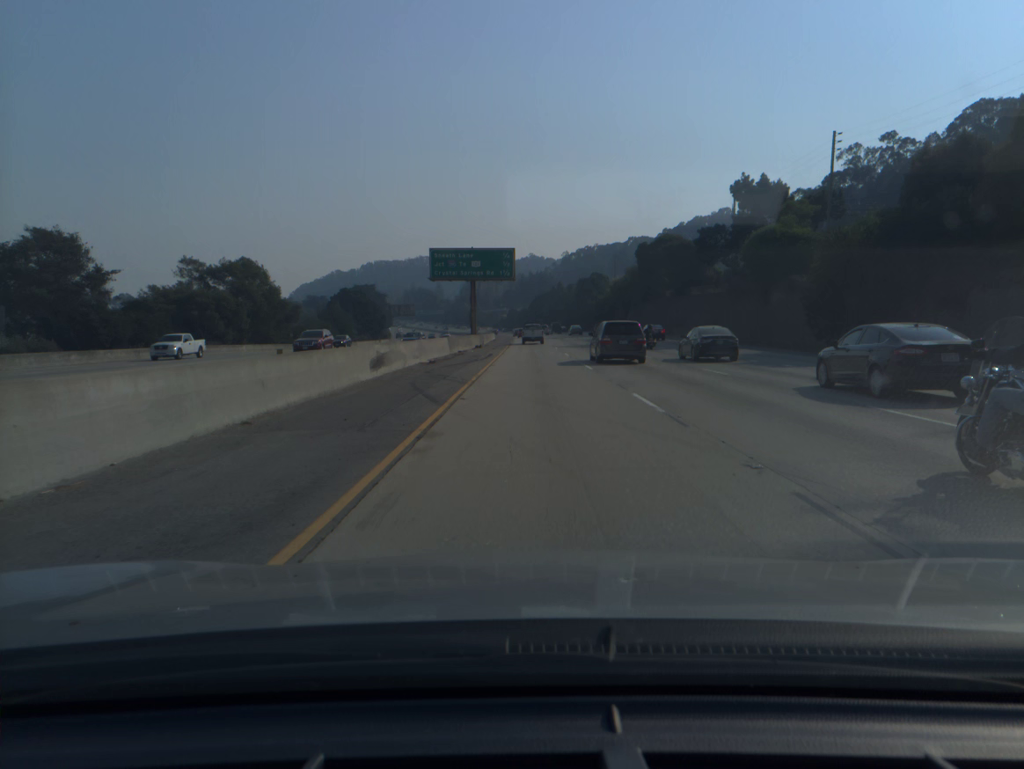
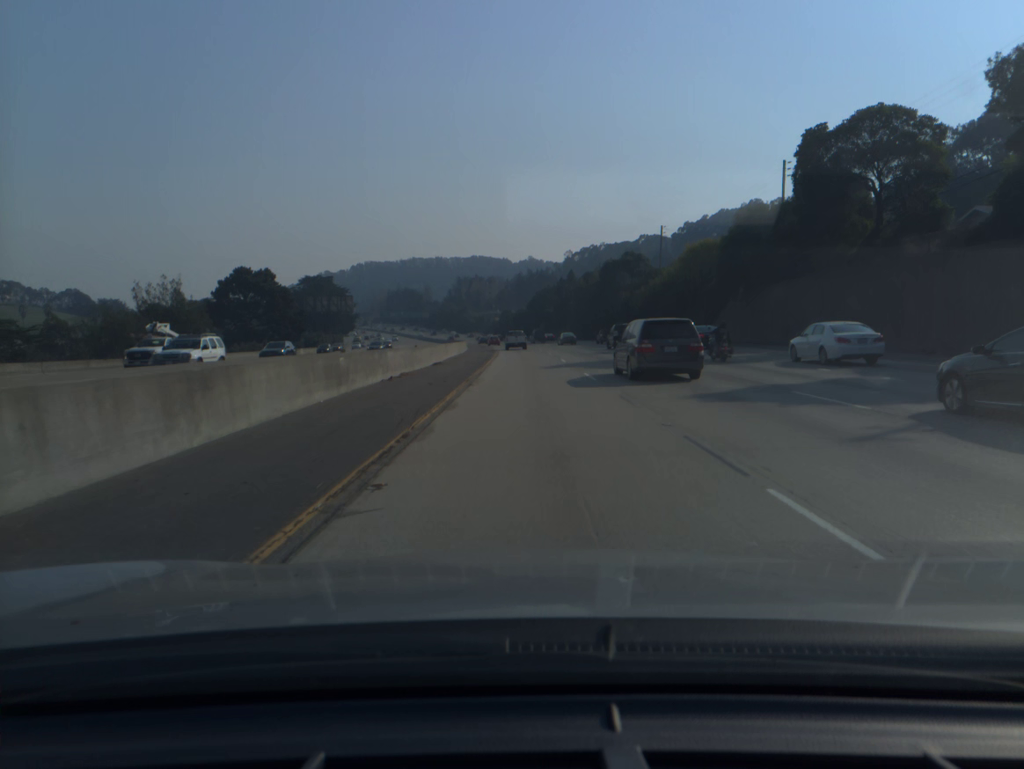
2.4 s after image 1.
(+0.2, +67.1) m; 0°
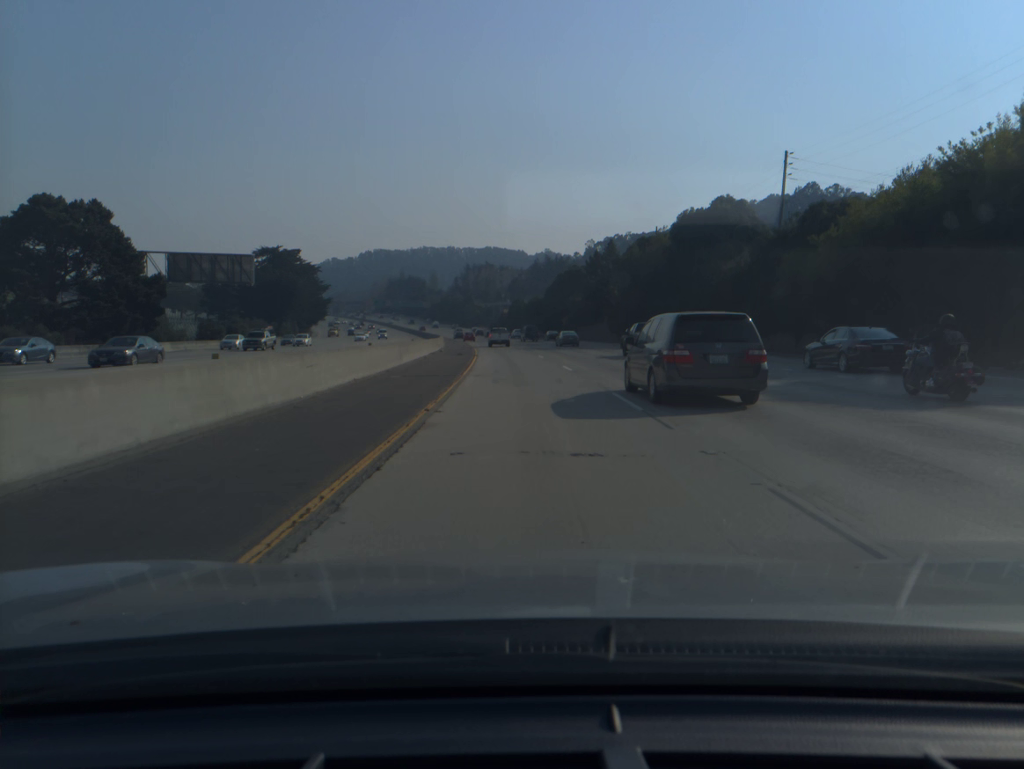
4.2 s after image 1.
(-0.2, +51.8) m; -1°
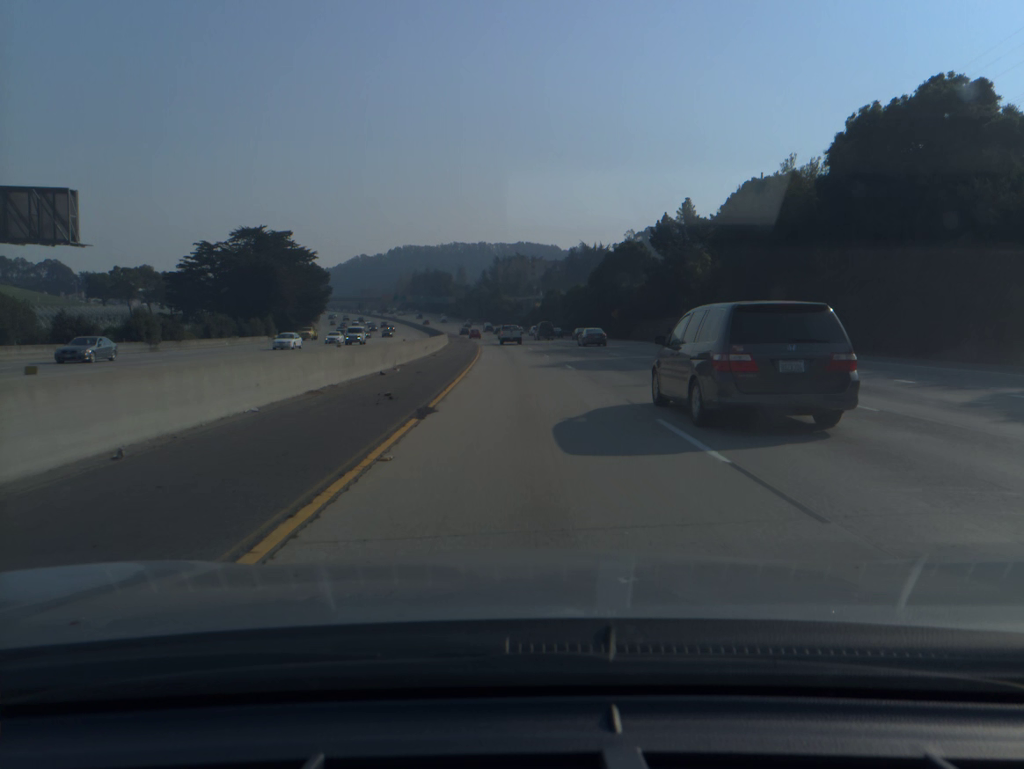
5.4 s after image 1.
(-0.5, +34.4) m; -2°
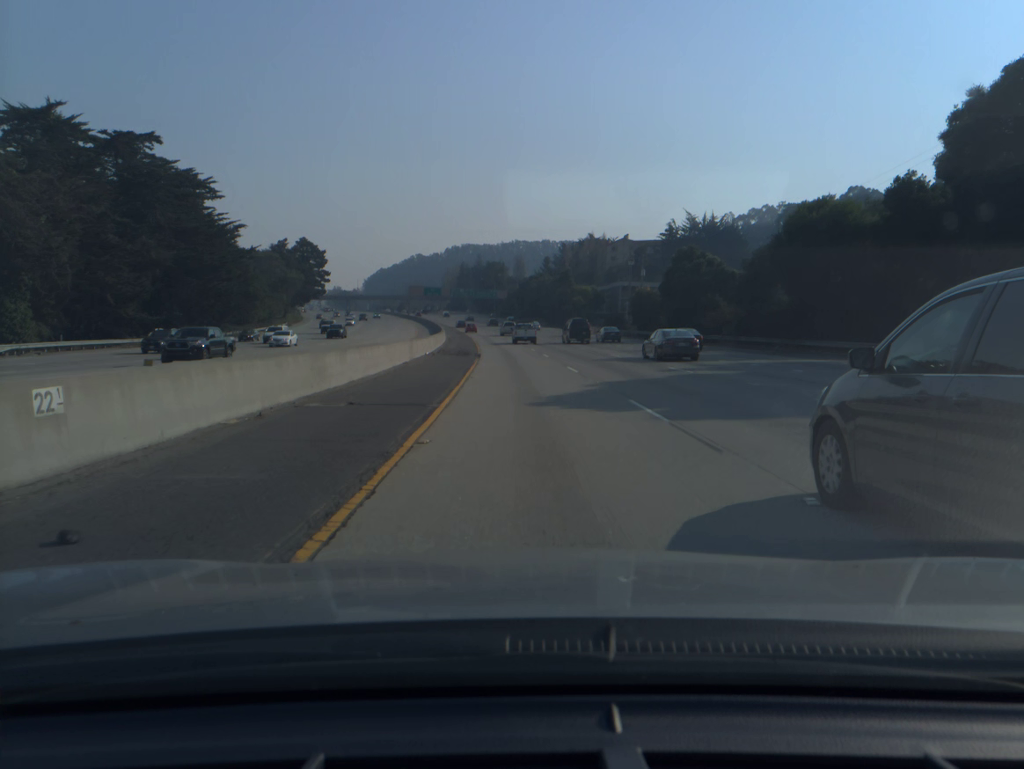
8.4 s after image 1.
(-3.8, +86.0) m; -5°
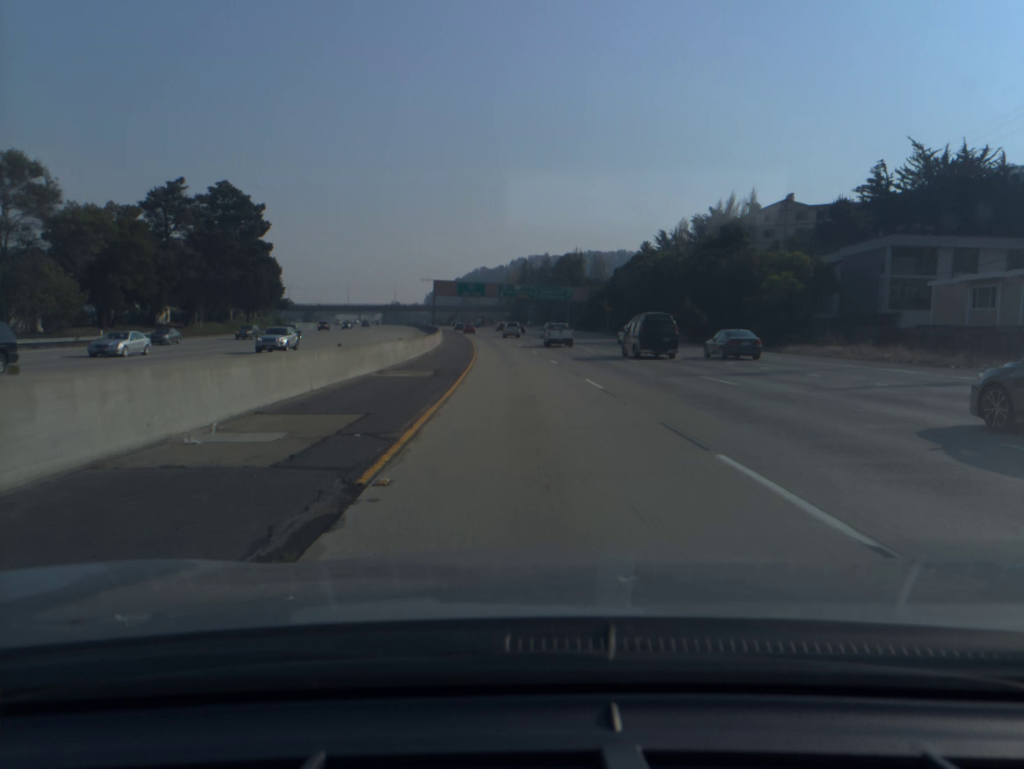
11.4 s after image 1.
(-4.3, +90.2) m; -5°
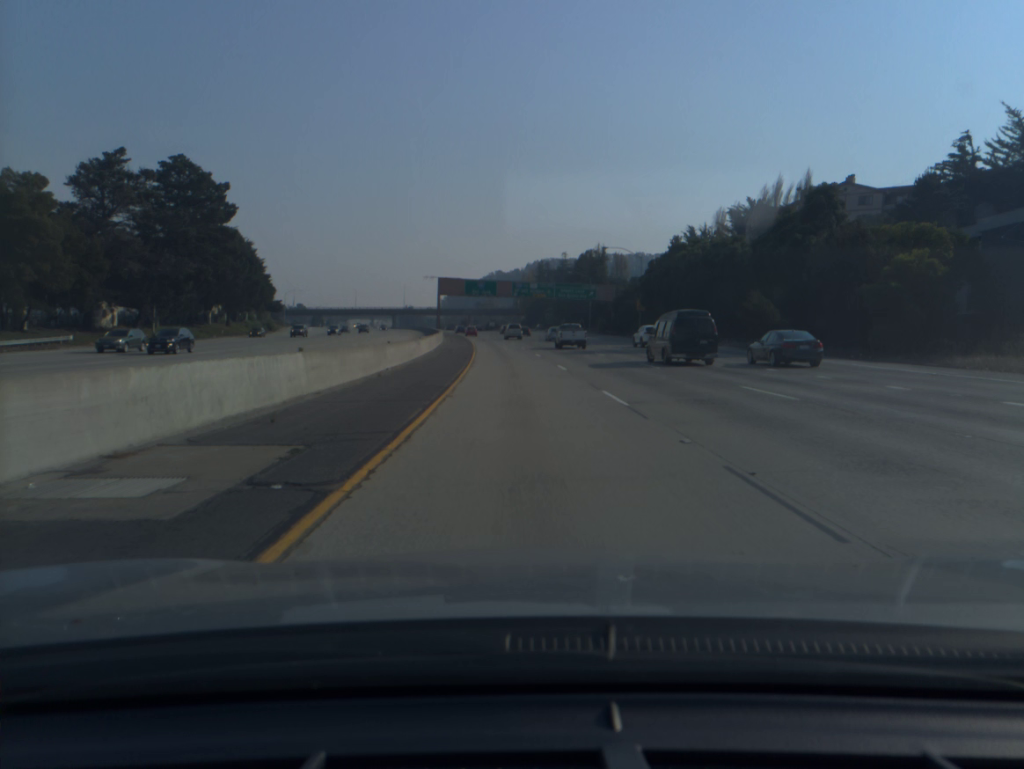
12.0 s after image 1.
(-0.2, +18.7) m; -1°
